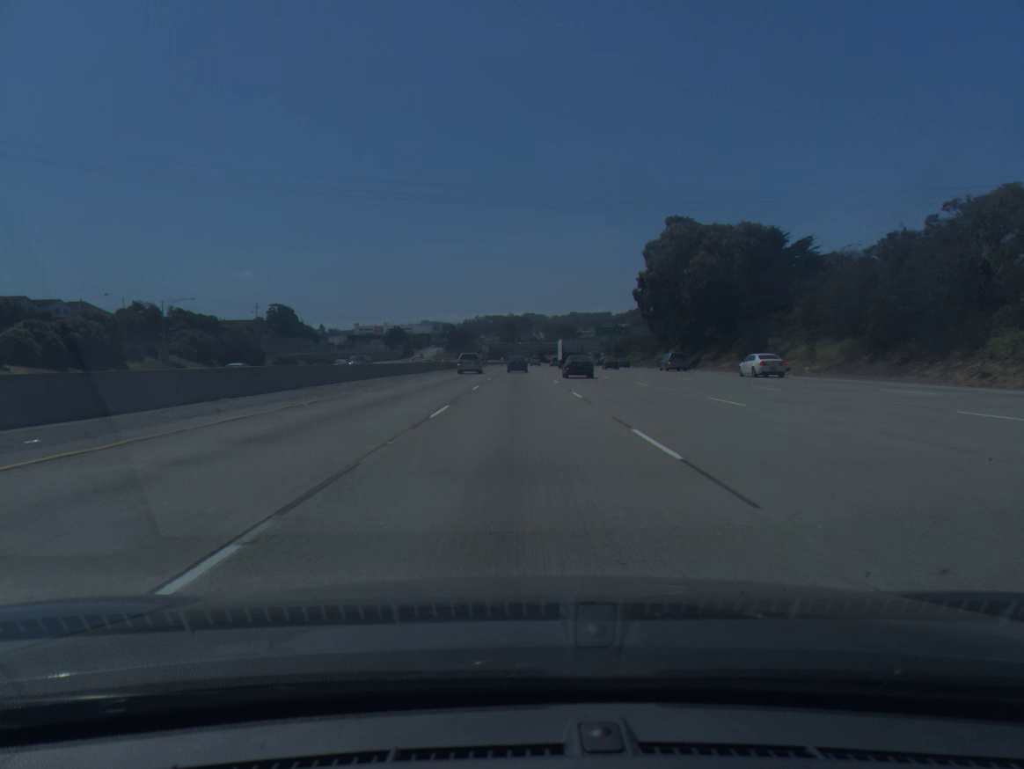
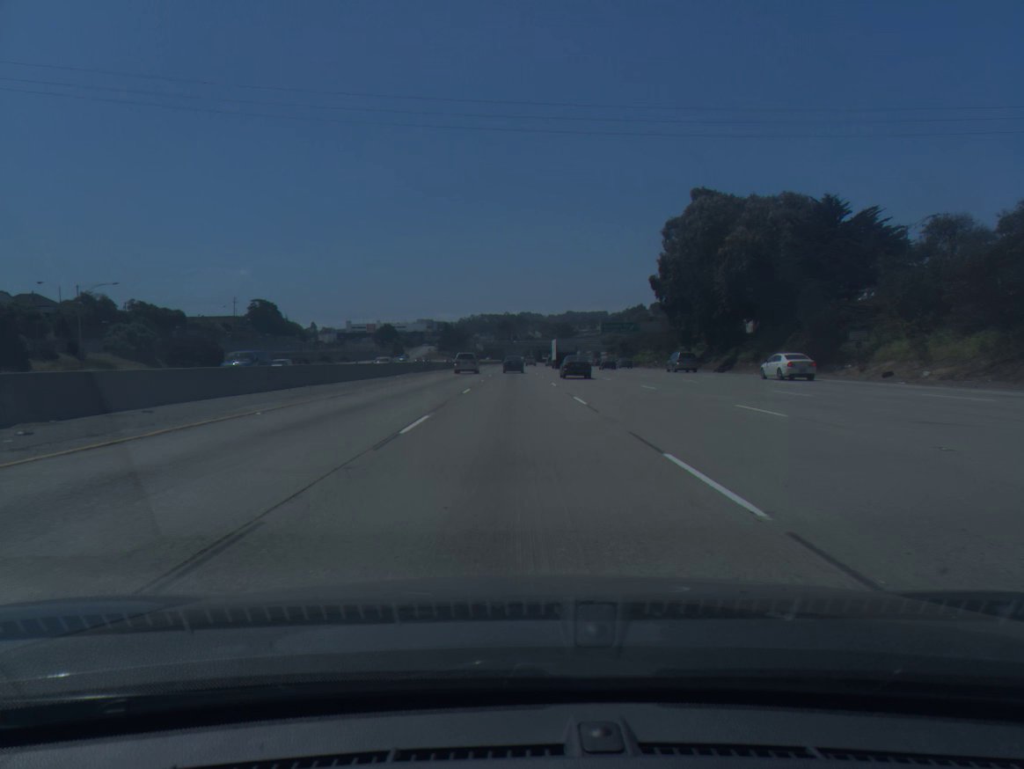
(0.0, +18.1) m; 0°
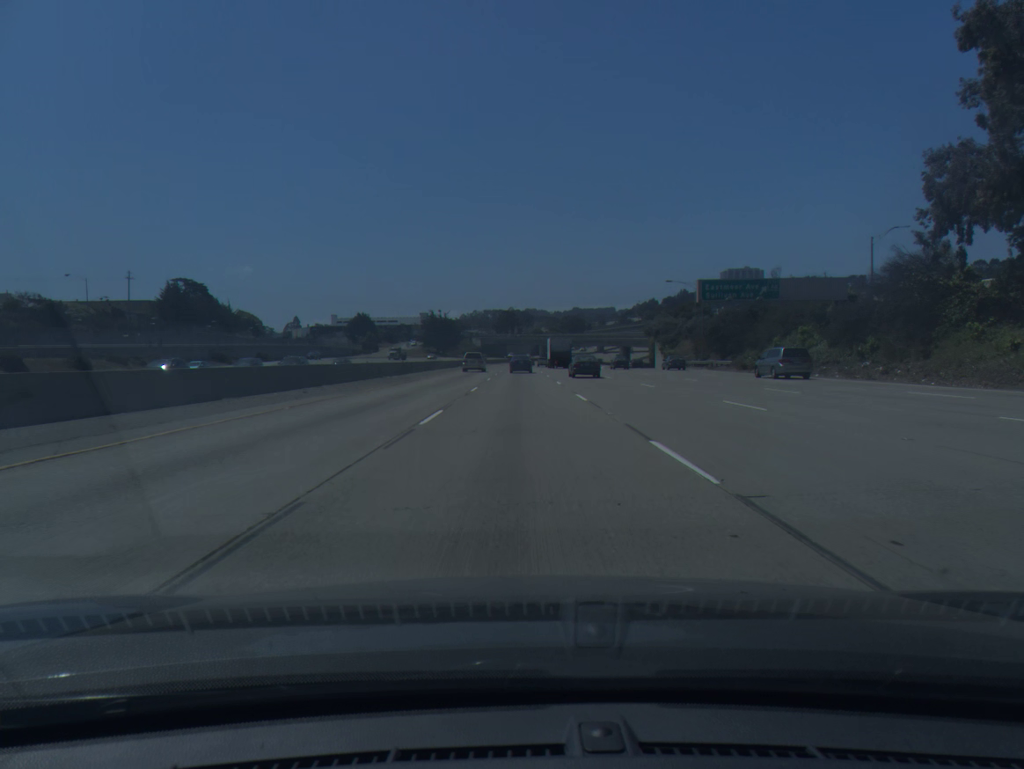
(-0.3, +71.6) m; 0°
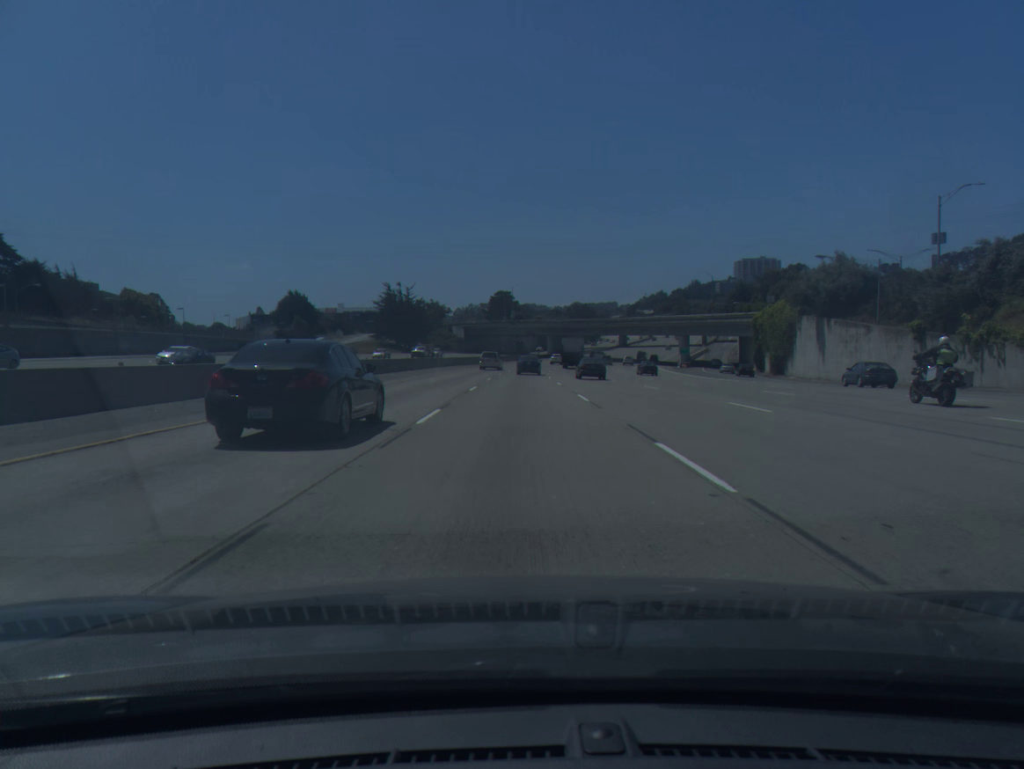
(+0.1, +88.2) m; 0°
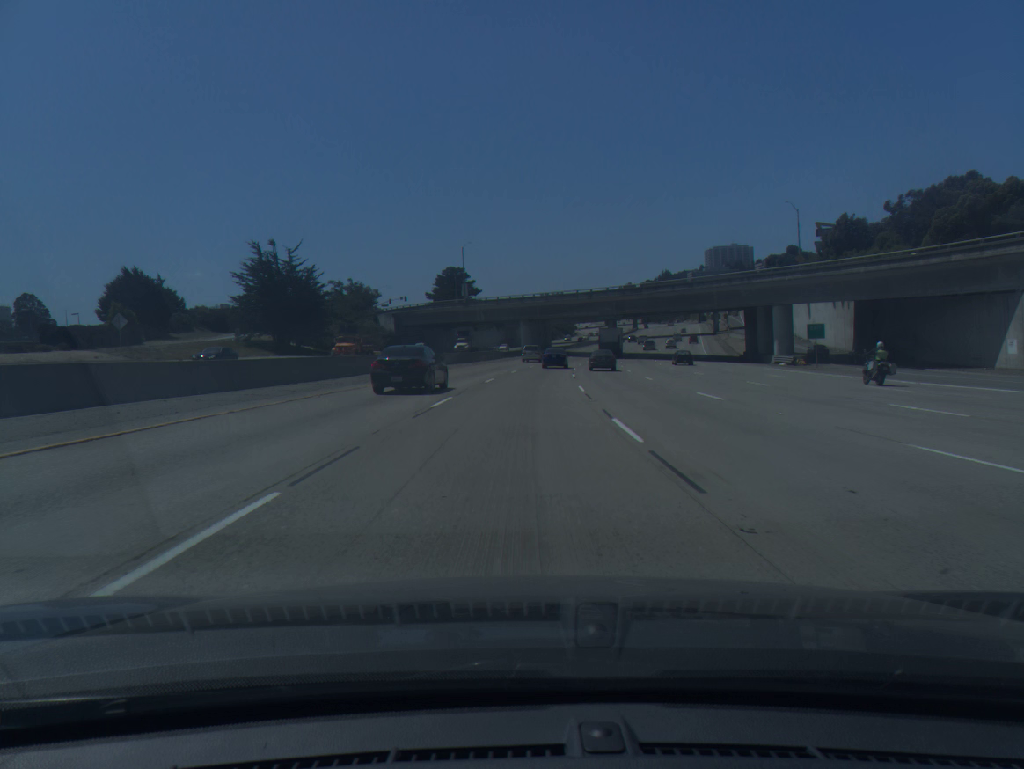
(+1.0, +69.6) m; +3°
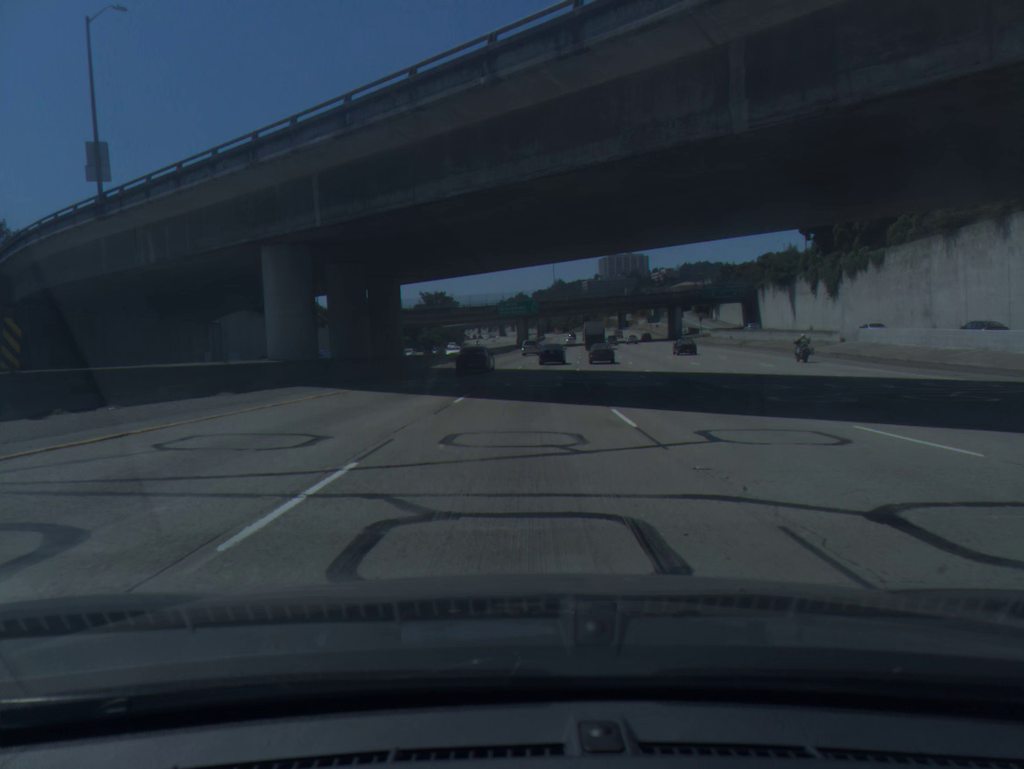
(+5.6, +85.6) m; +8°
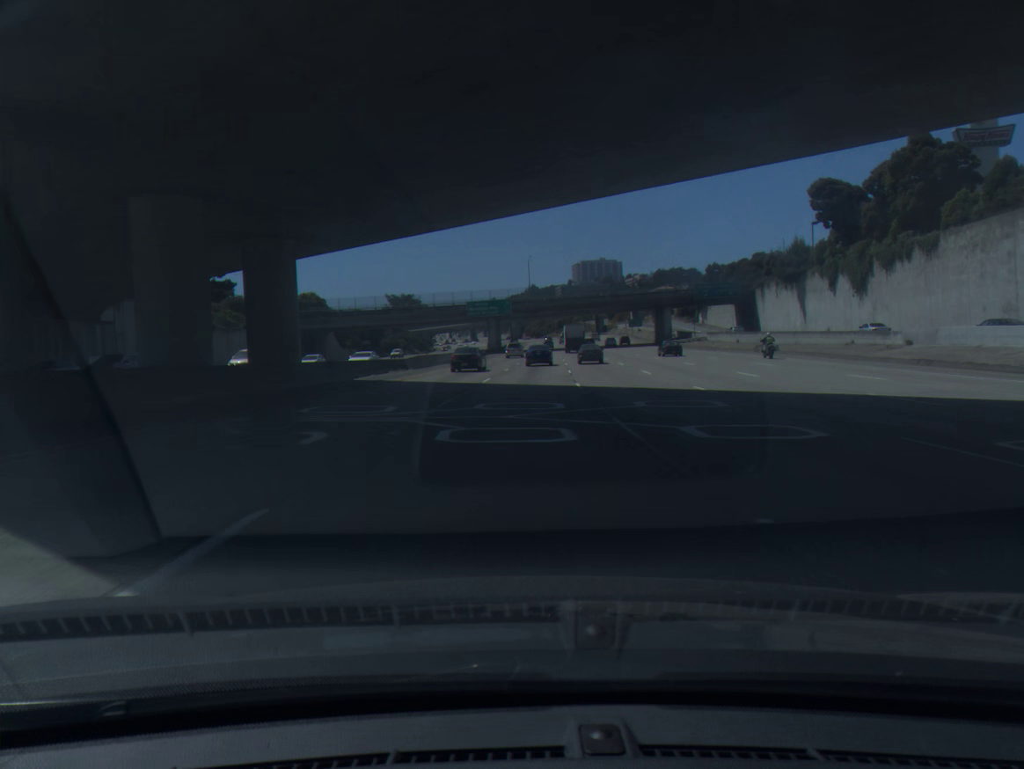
(+0.3, +16.9) m; +2°
